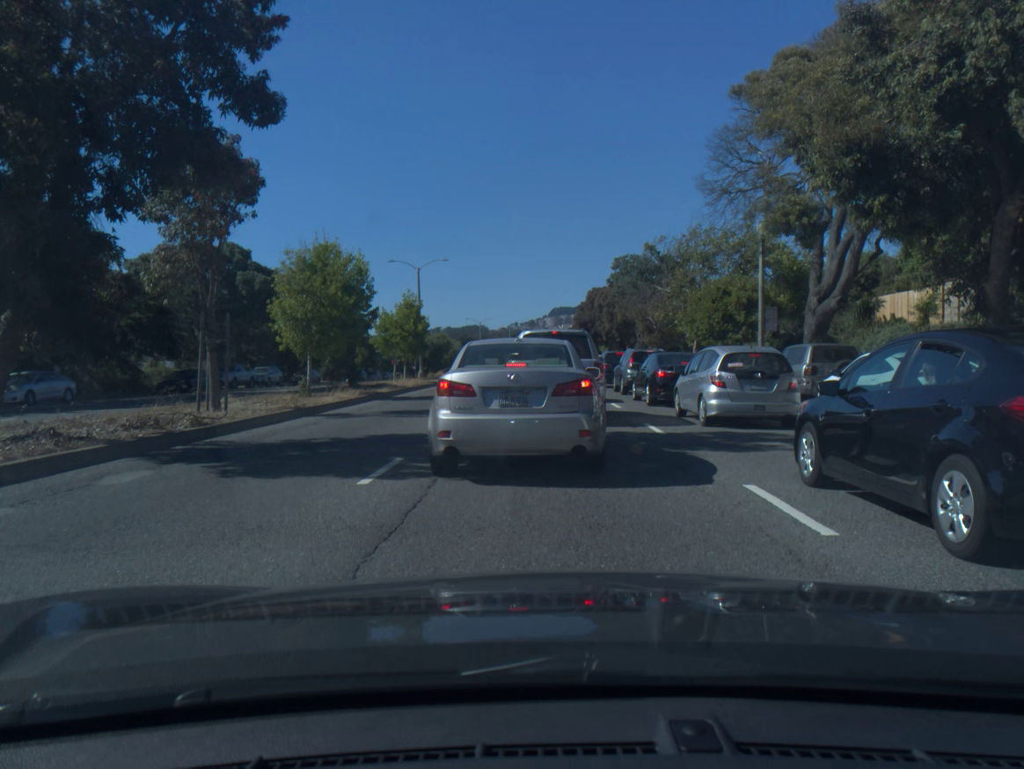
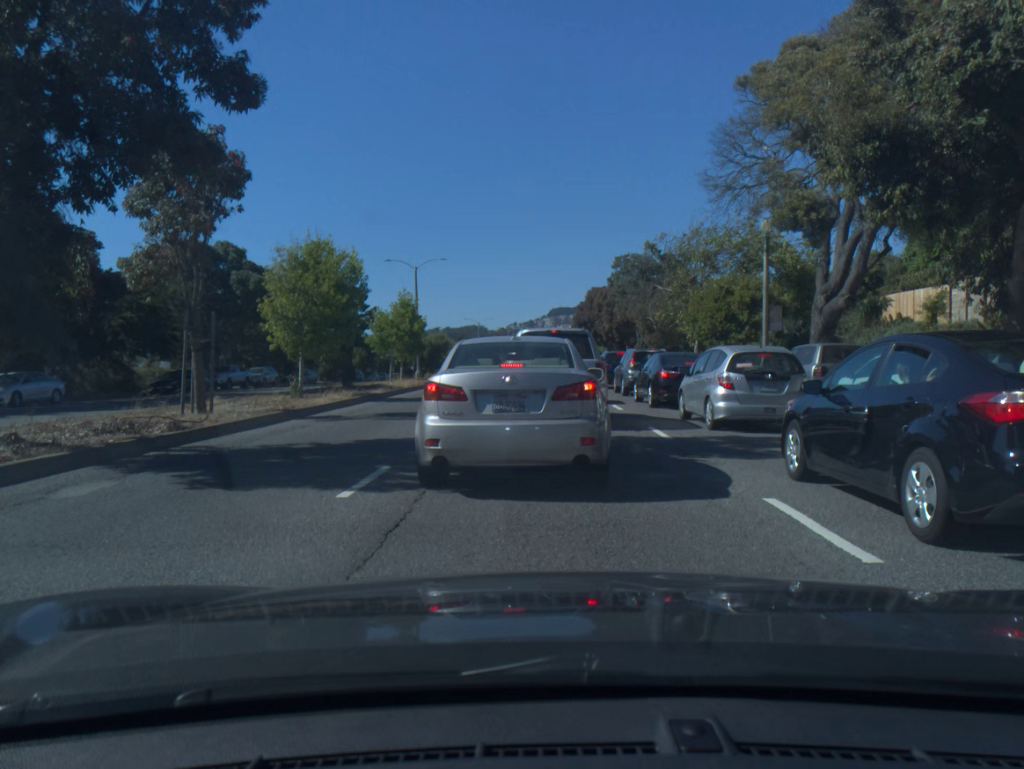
(0.0, +0.7) m; 0°
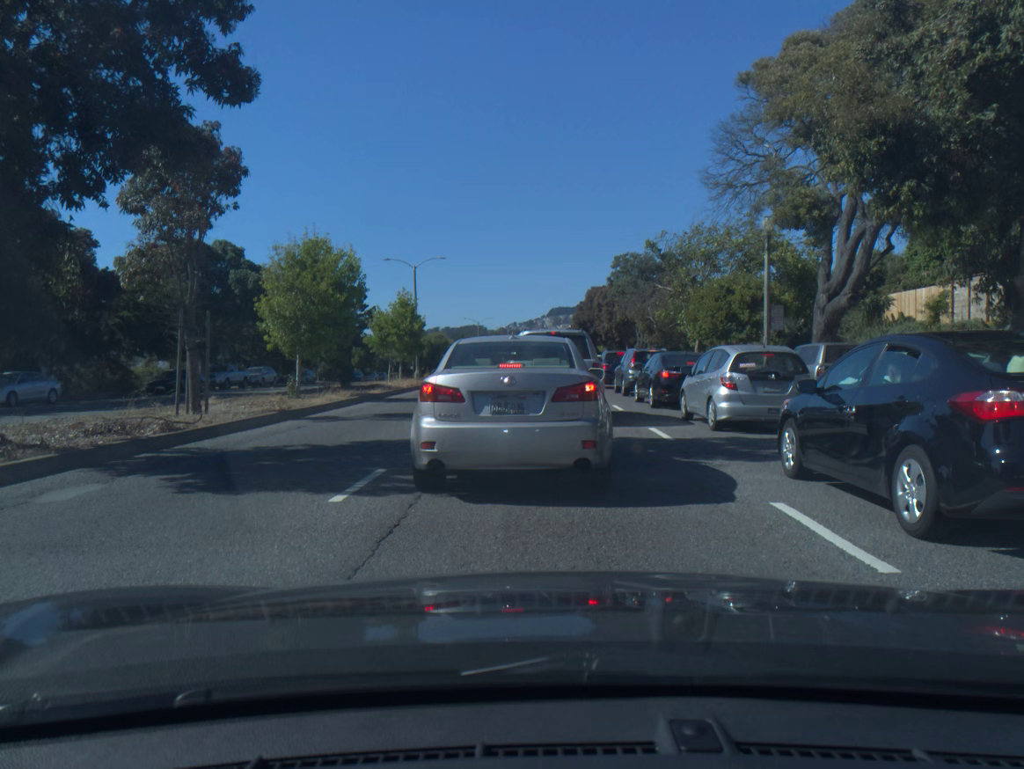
(0.0, +0.2) m; 0°
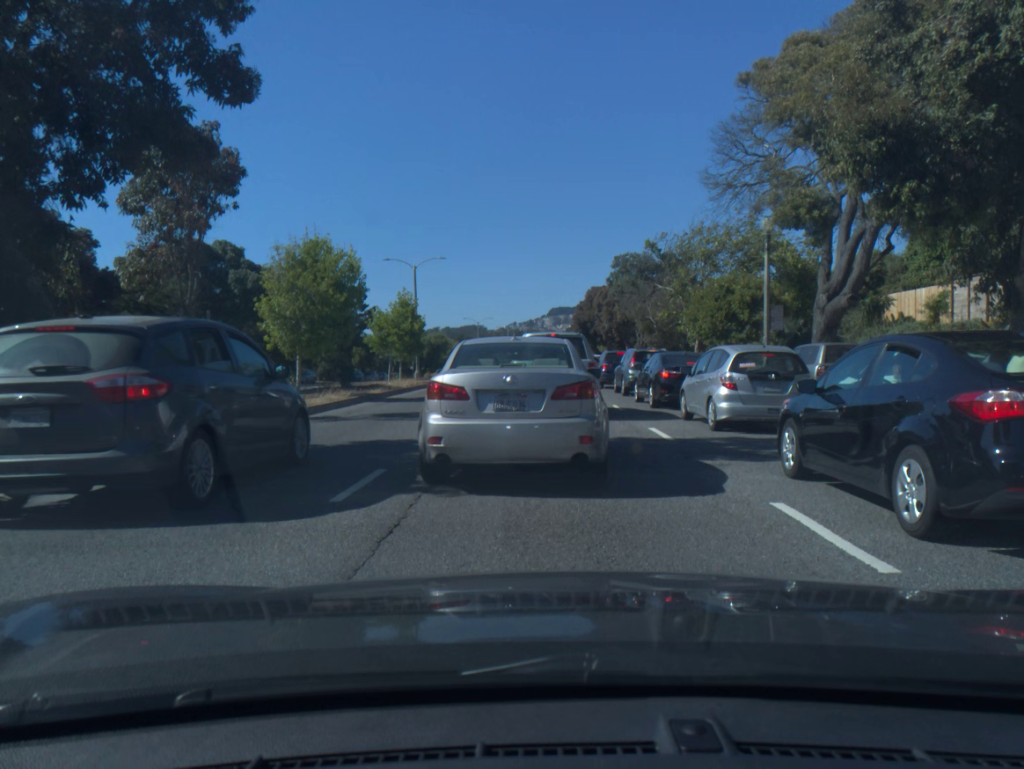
(0.0, 0.0) m; 0°
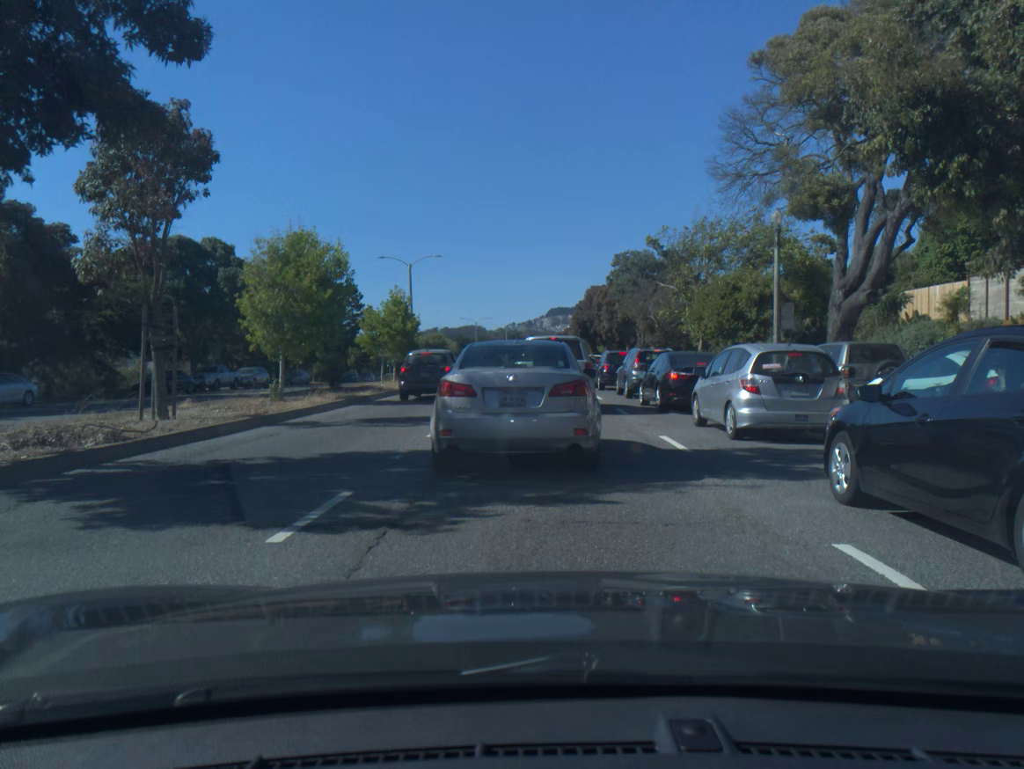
(0.0, +1.4) m; 0°
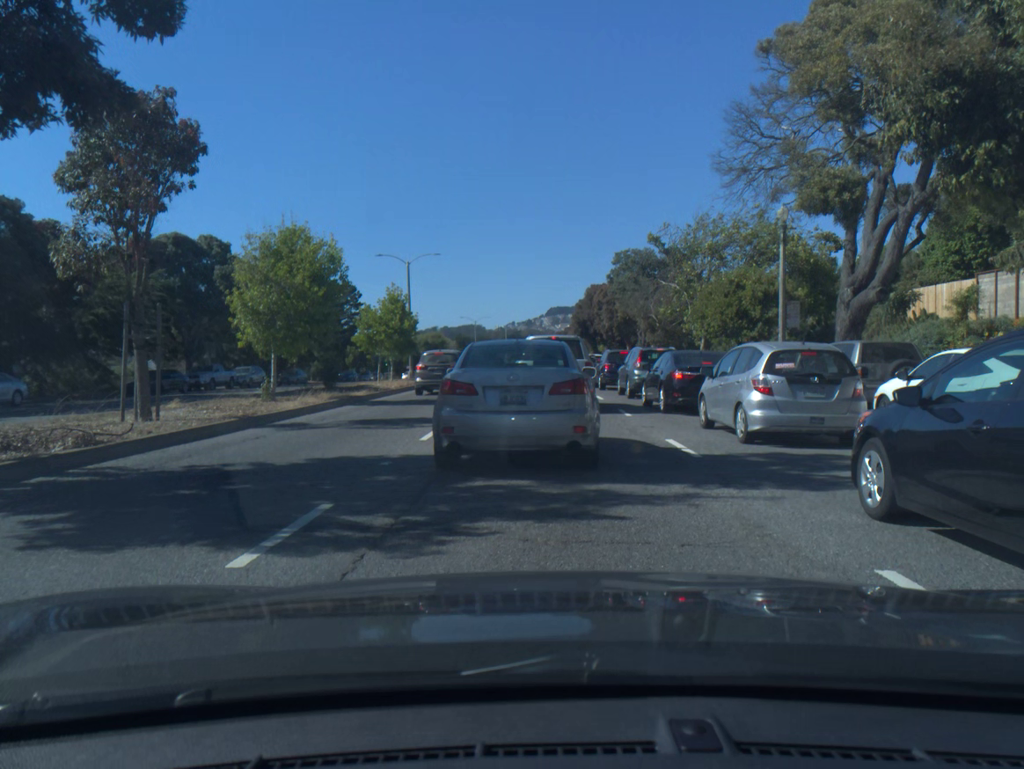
(0.0, +0.6) m; 0°
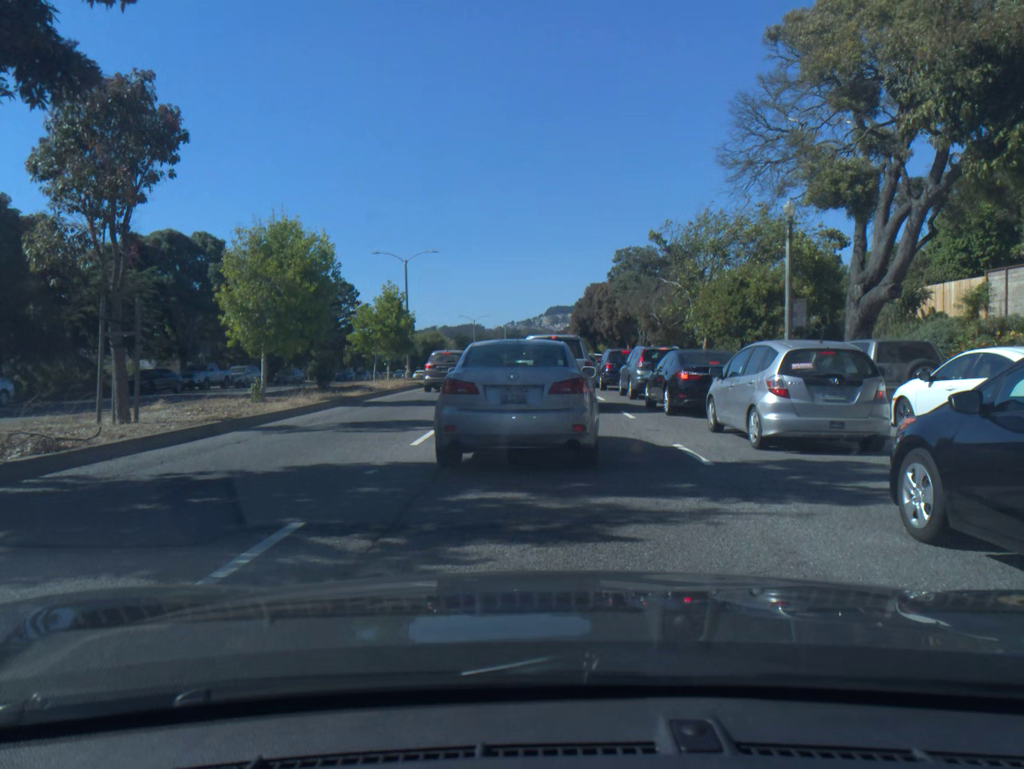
(0.0, +0.7) m; 0°
